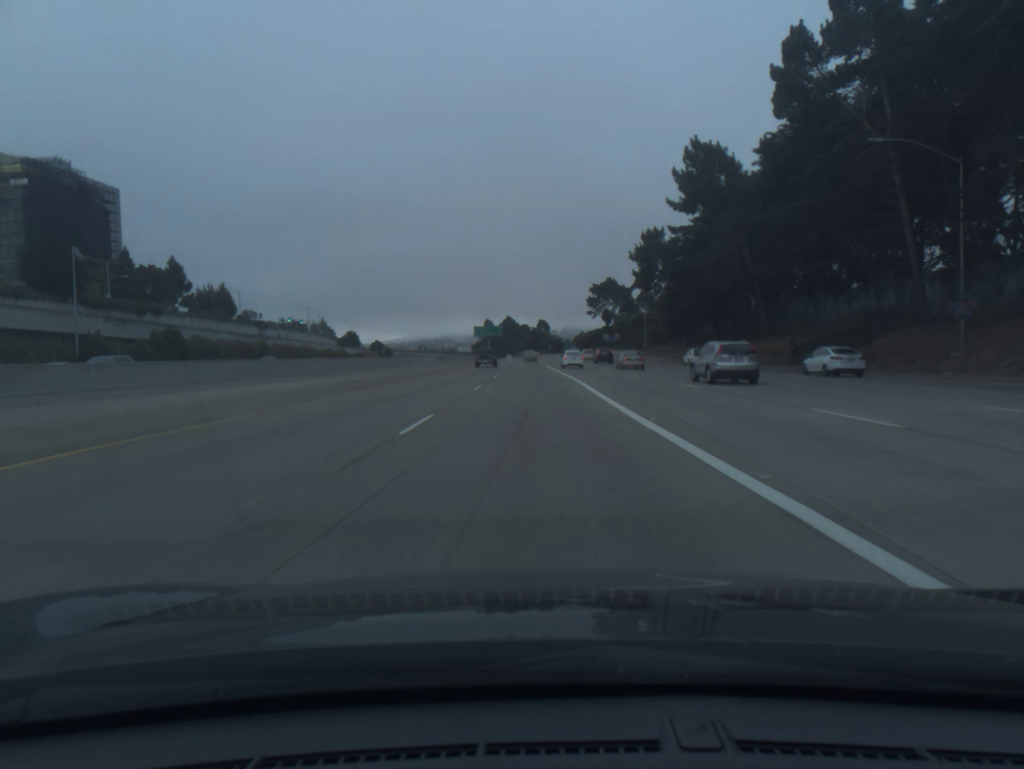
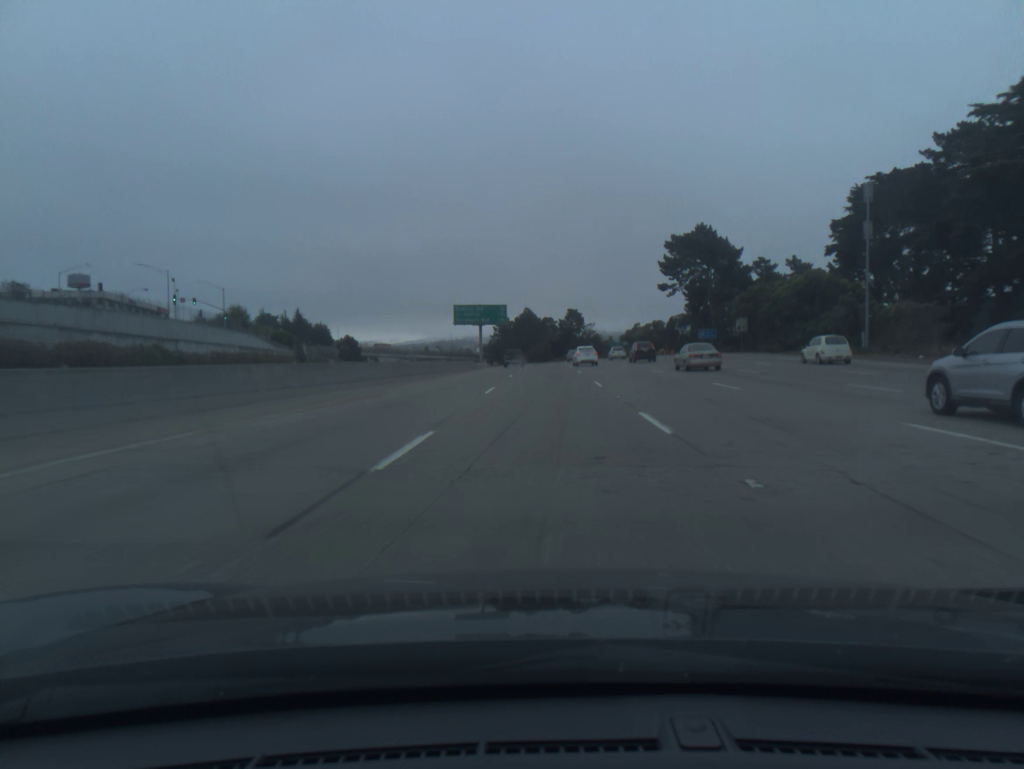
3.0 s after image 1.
(-2.2, +91.5) m; -2°
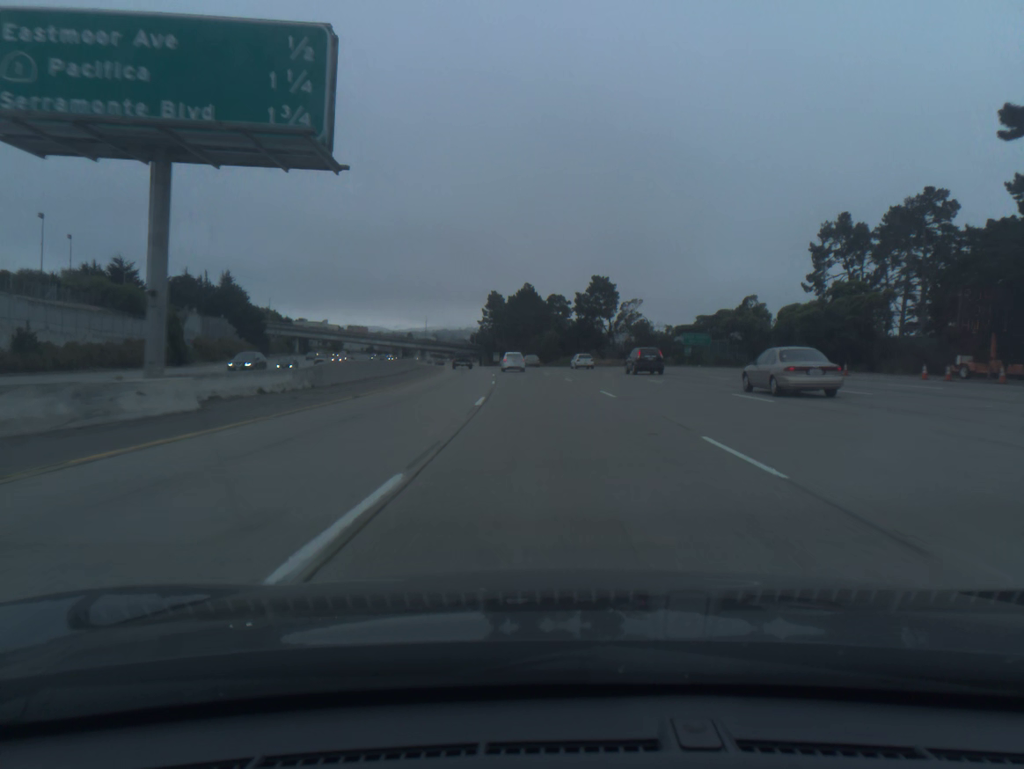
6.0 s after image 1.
(+0.3, +91.3) m; 0°
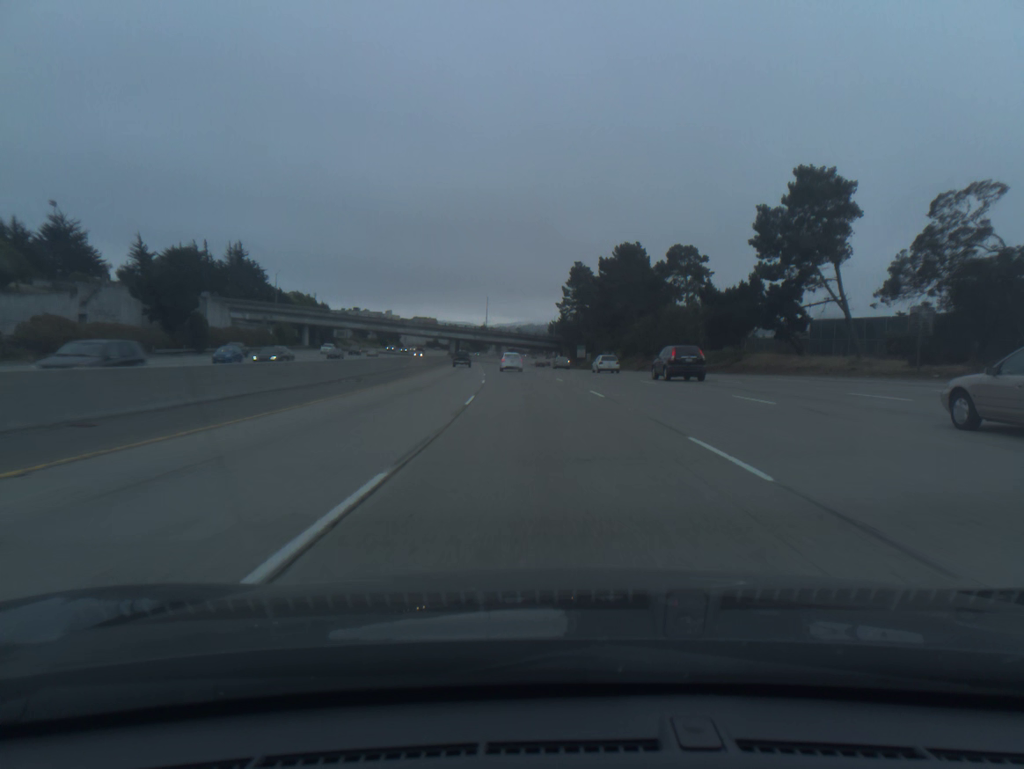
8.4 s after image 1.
(-3.5, +73.4) m; -6°
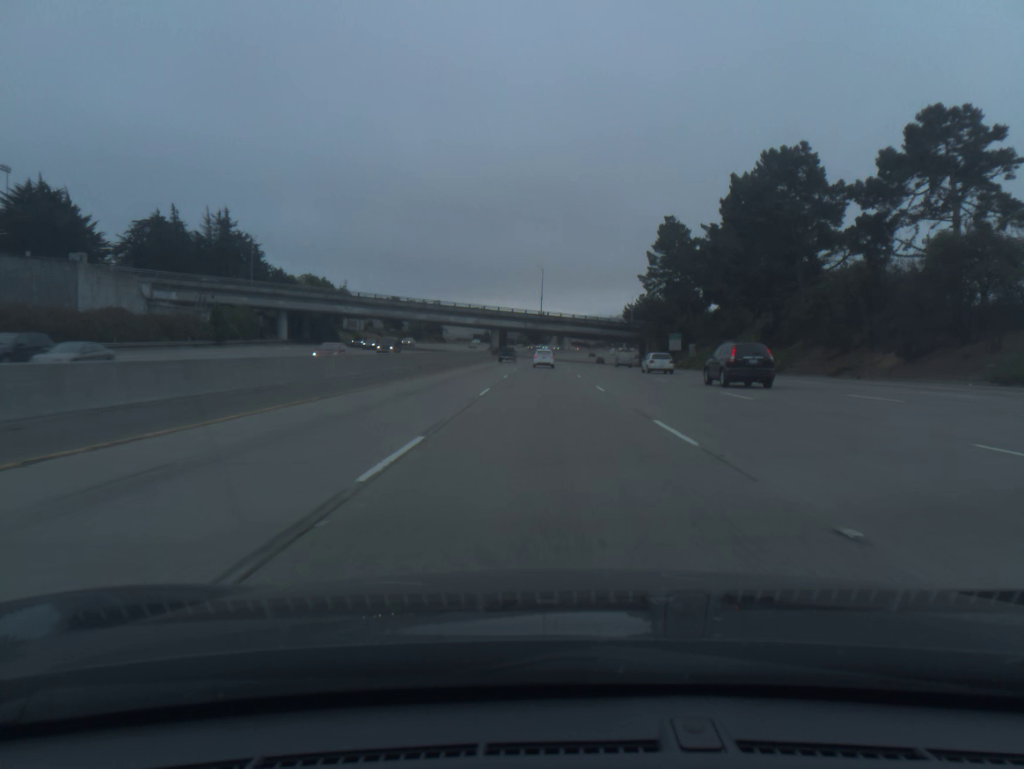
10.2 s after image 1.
(-2.4, +55.4) m; -5°
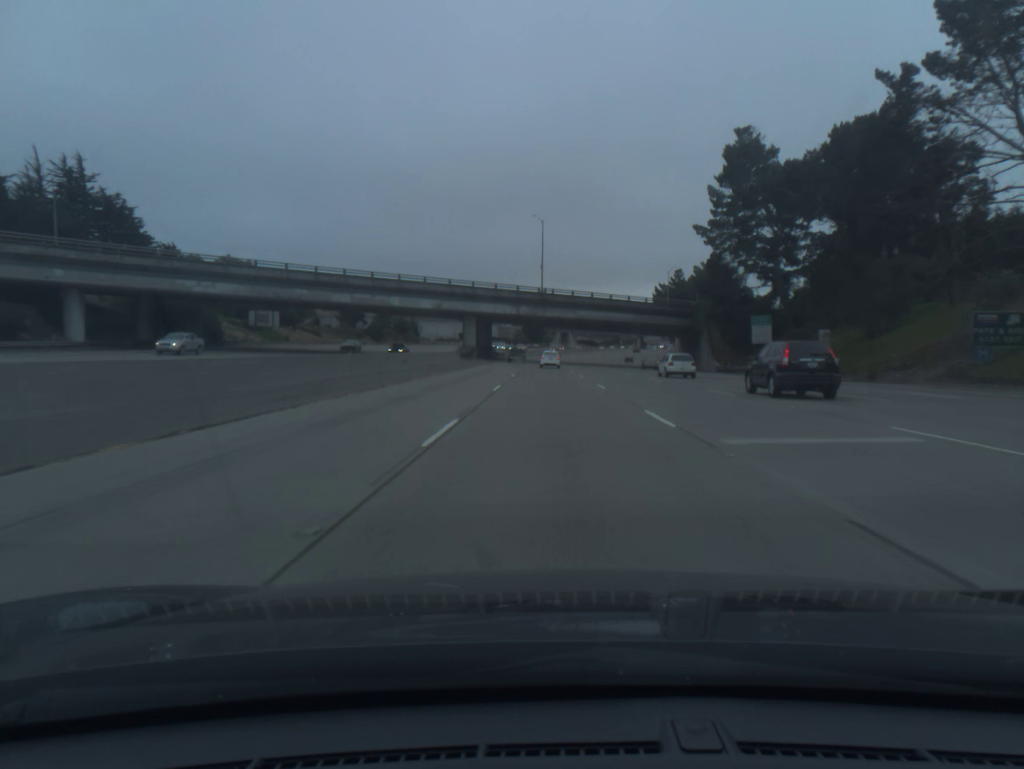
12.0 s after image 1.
(-0.3, +55.4) m; 0°
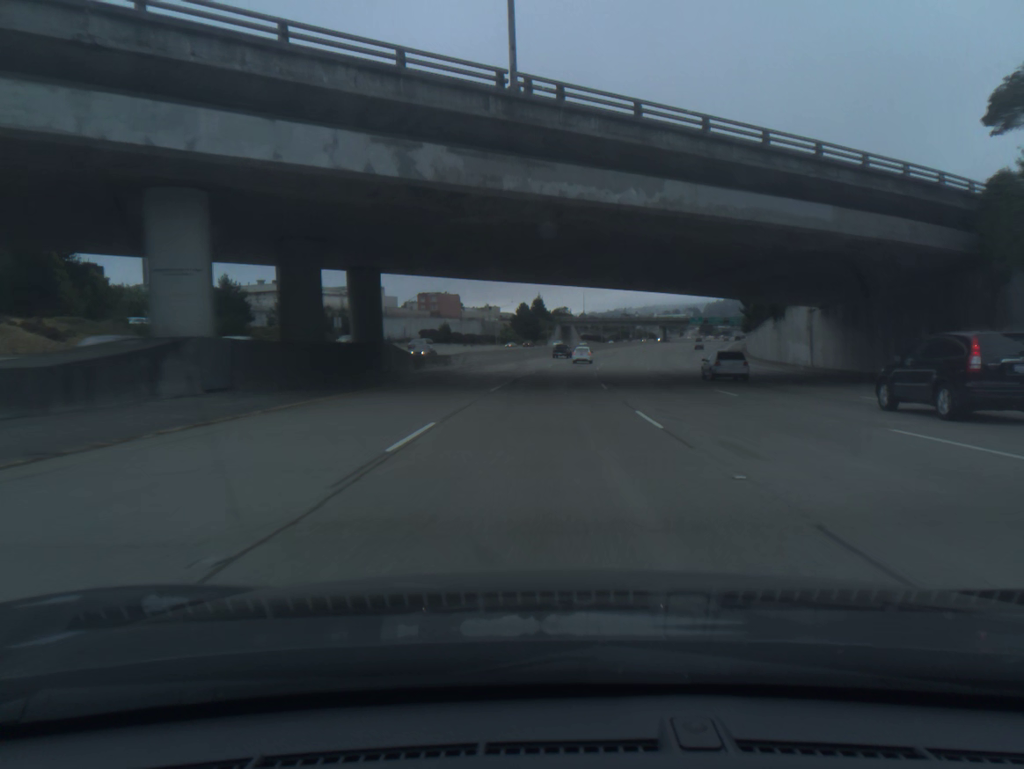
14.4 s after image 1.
(+0.2, +73.5) m; 0°
